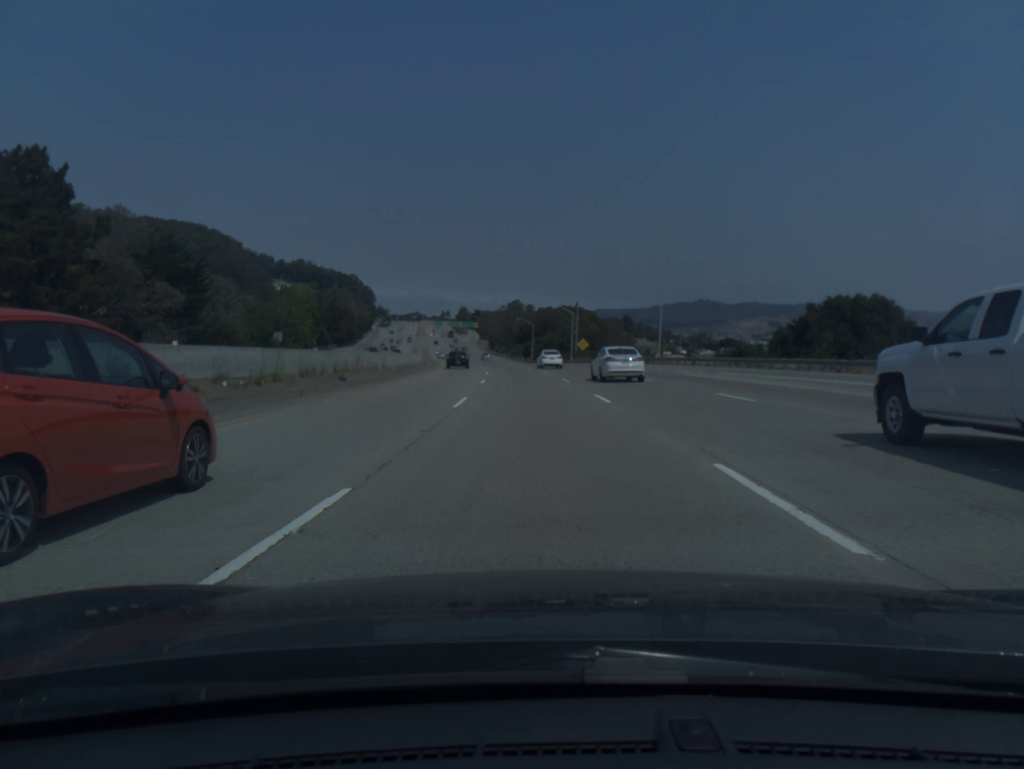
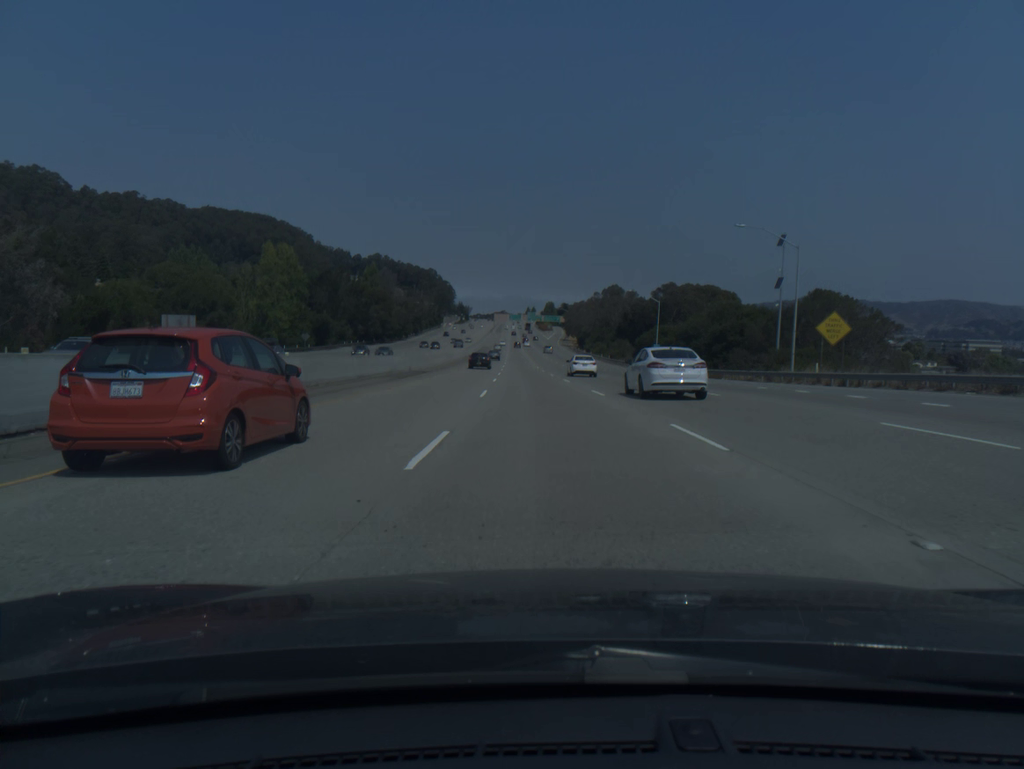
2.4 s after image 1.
(-5.0, +82.0) m; -7°
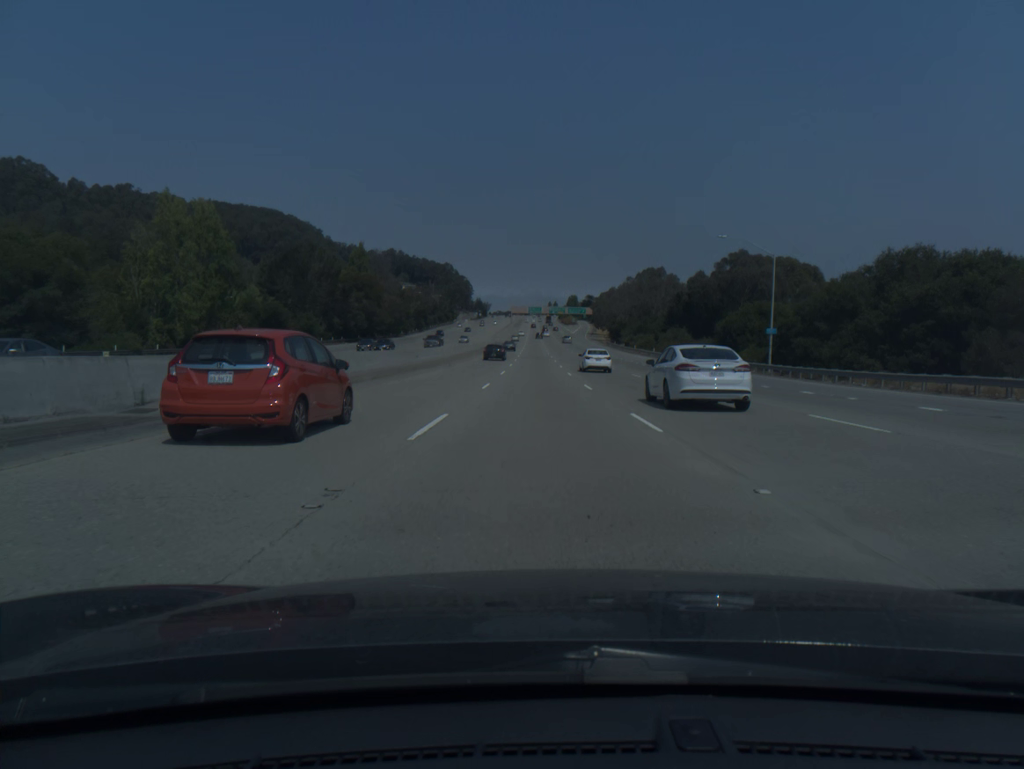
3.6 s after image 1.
(-0.6, +41.1) m; -2°
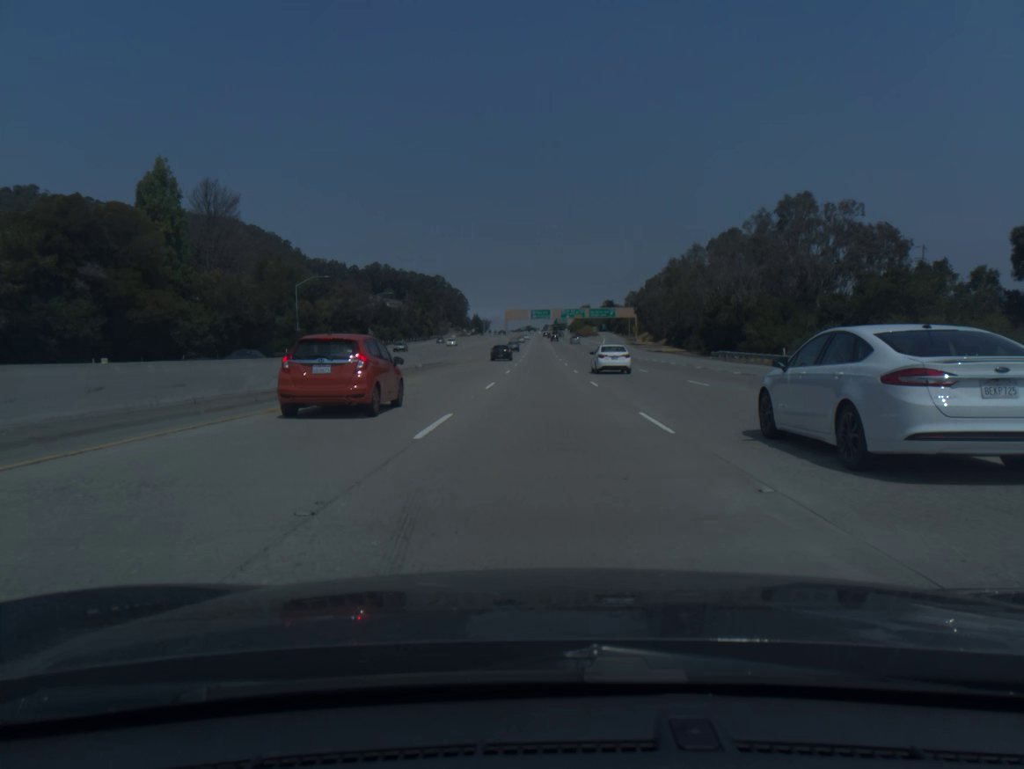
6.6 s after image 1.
(-1.0, +102.8) m; -1°
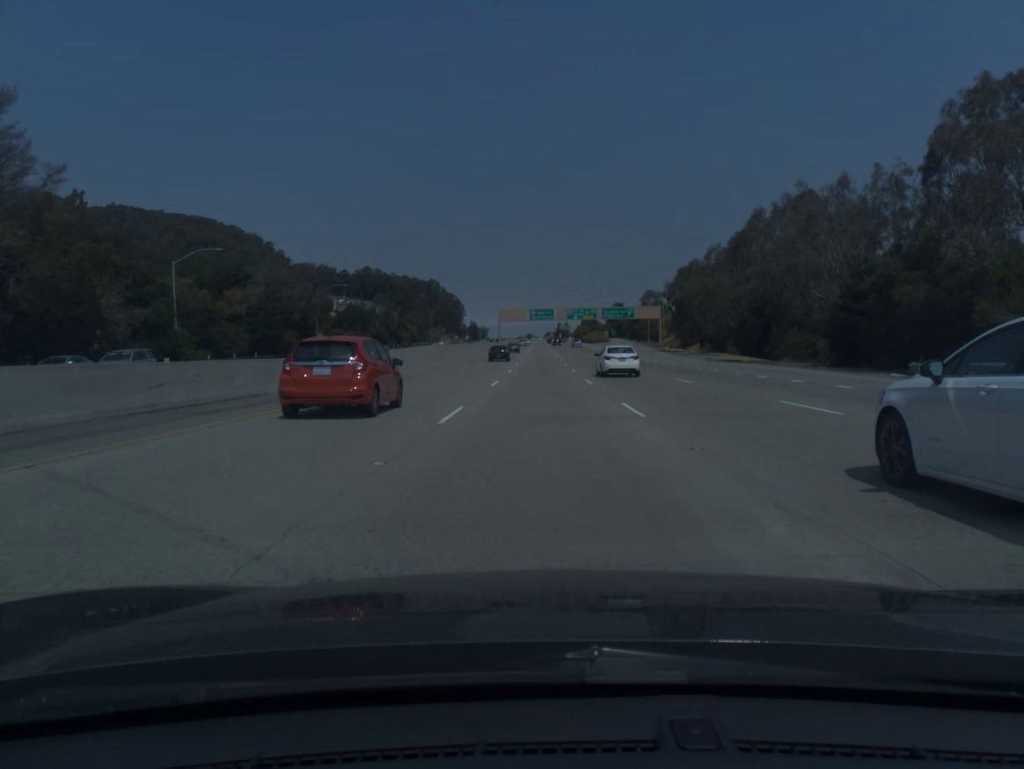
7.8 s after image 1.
(0.0, +40.8) m; 0°
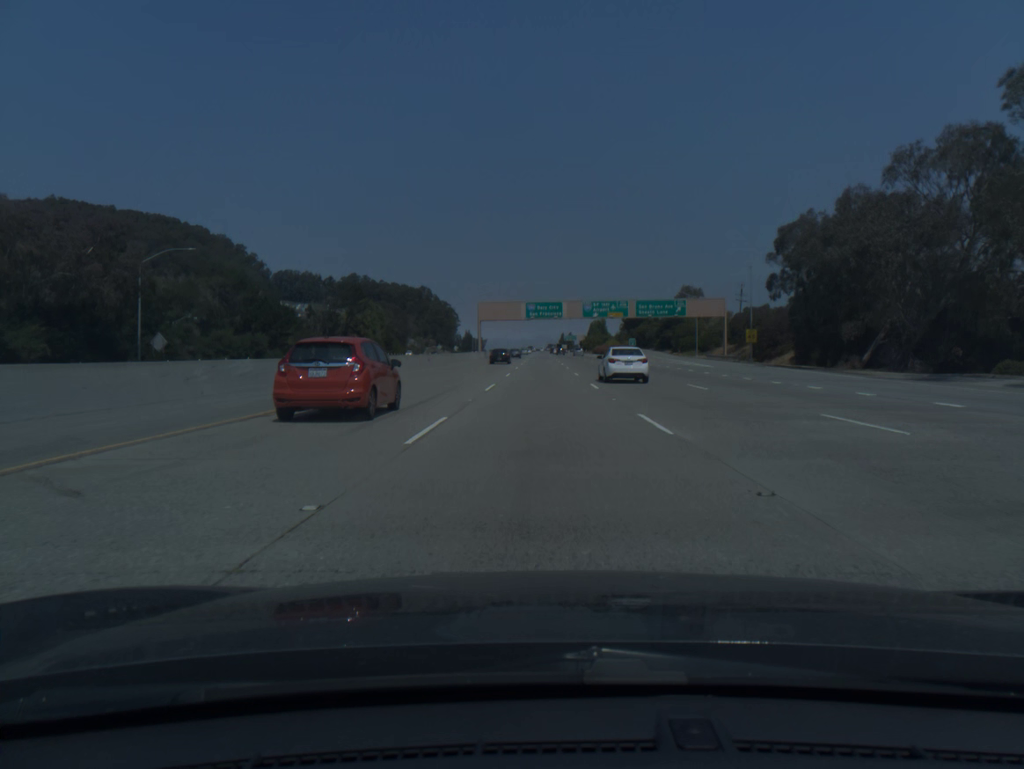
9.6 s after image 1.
(0.0, +61.0) m; 0°
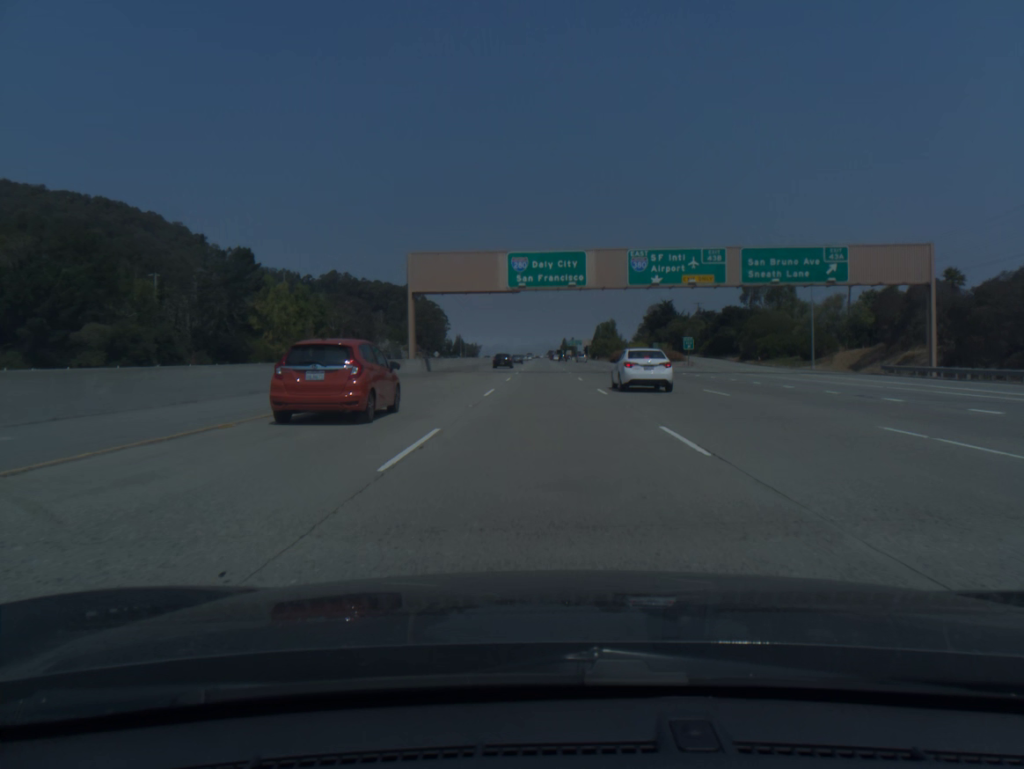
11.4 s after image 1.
(-0.1, +60.7) m; 0°
